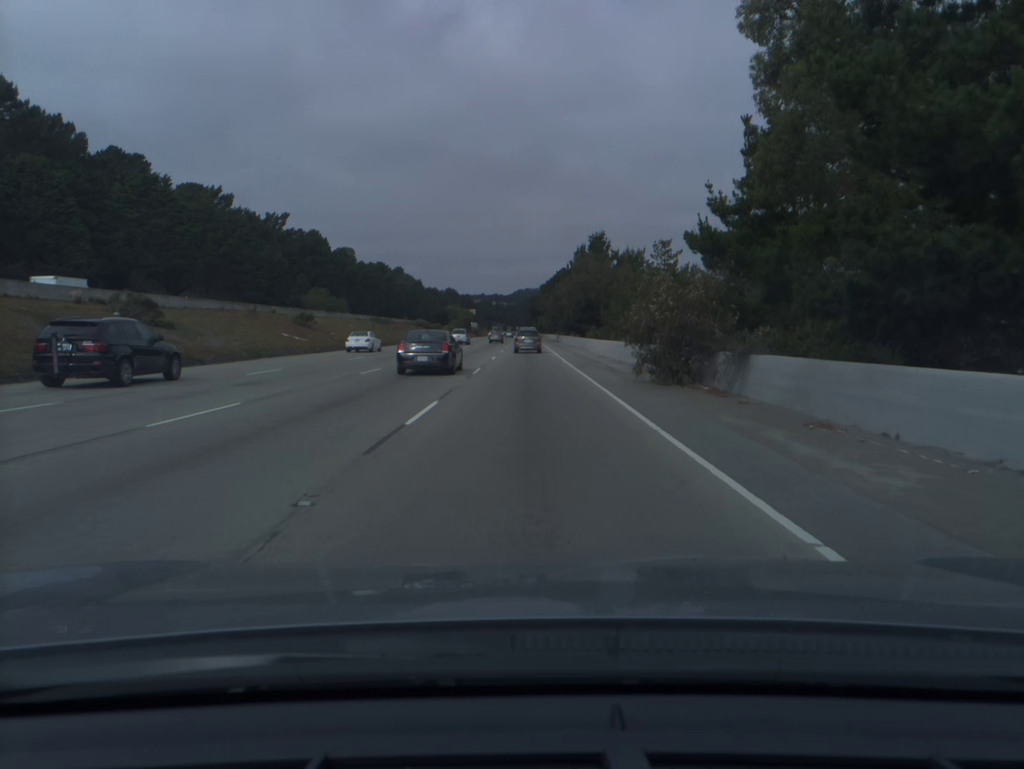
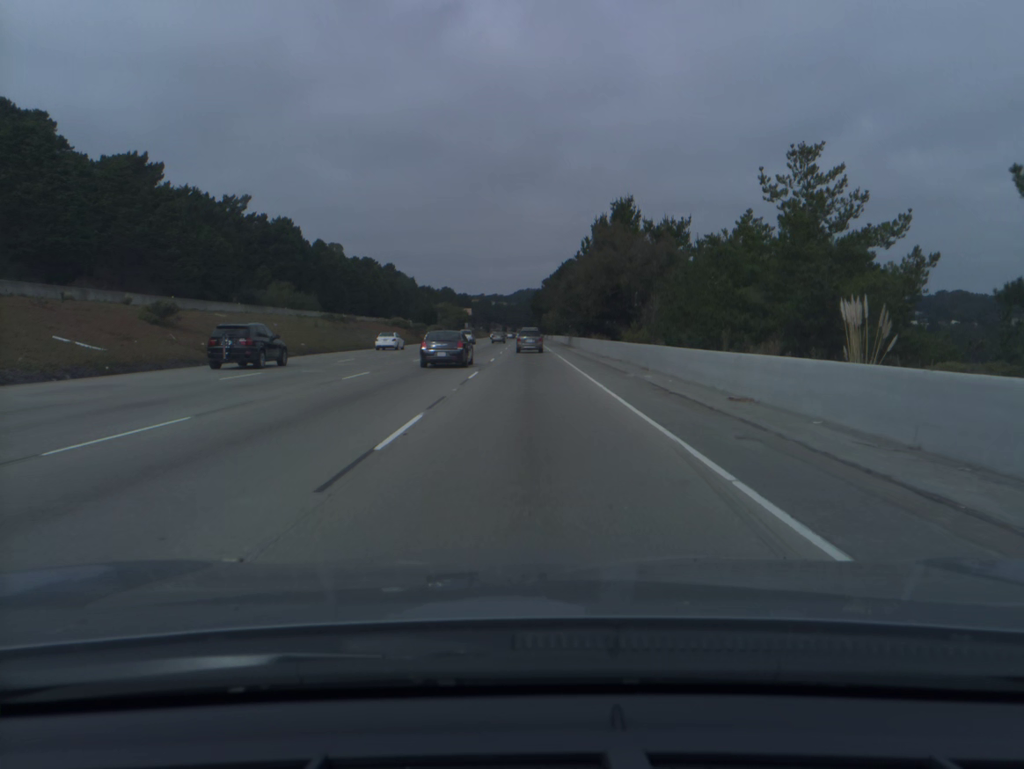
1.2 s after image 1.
(0.0, +31.7) m; 0°
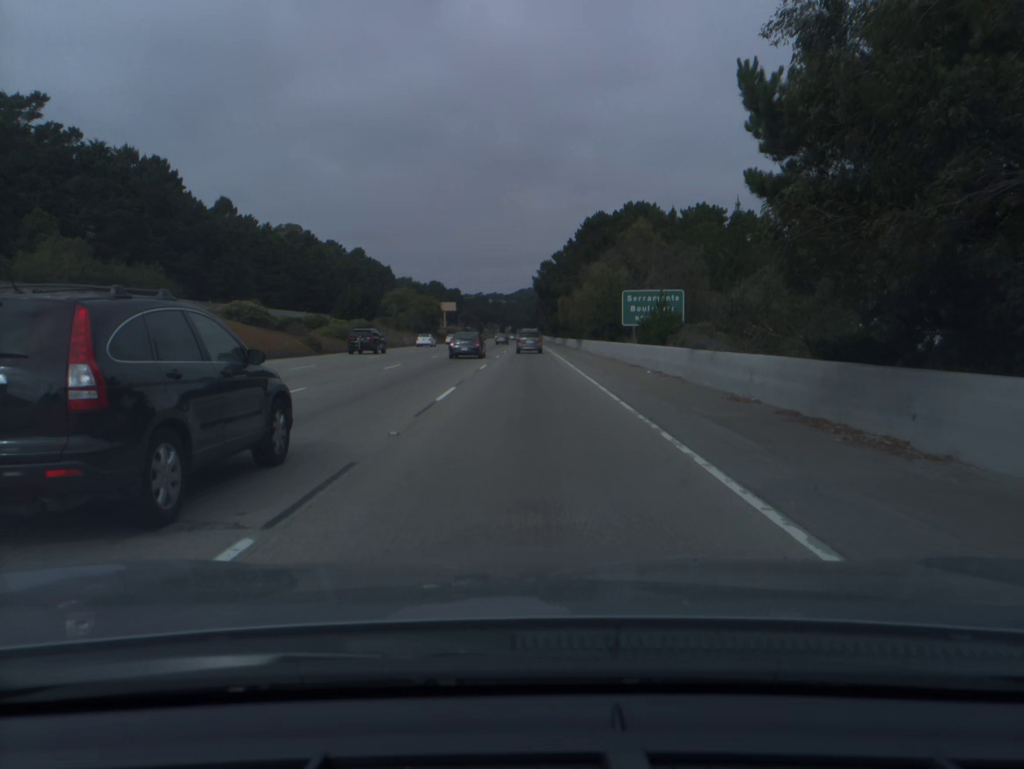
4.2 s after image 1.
(+0.1, +80.5) m; 0°
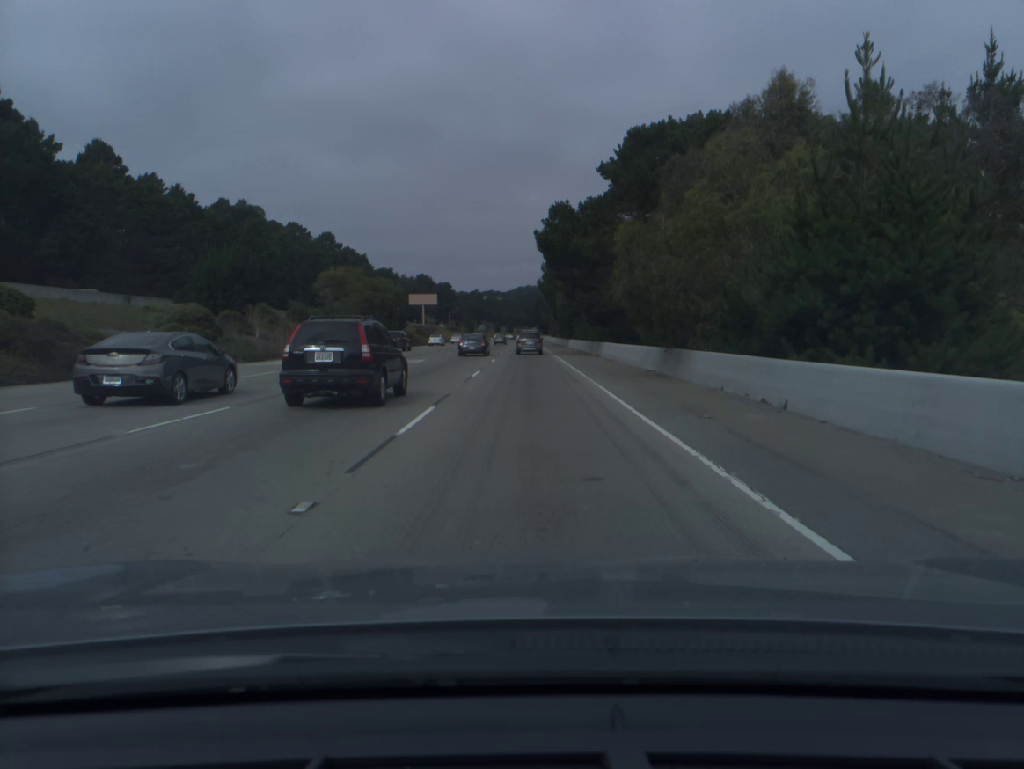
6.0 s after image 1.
(0.0, +48.9) m; 0°
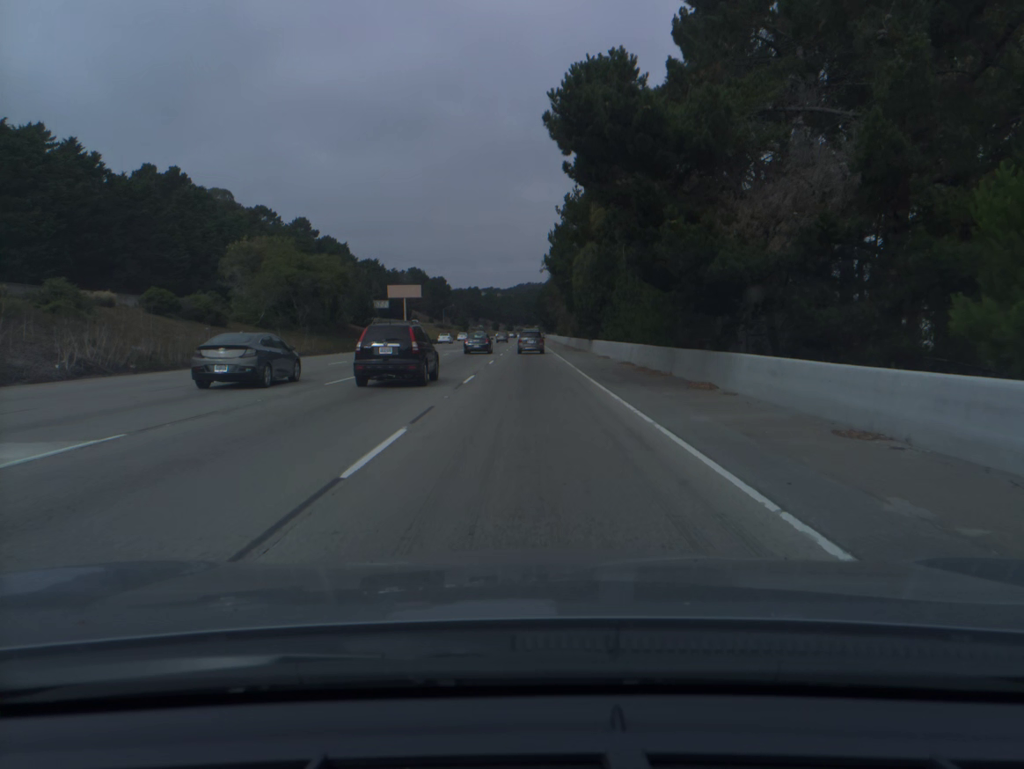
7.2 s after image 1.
(0.0, +32.7) m; 0°
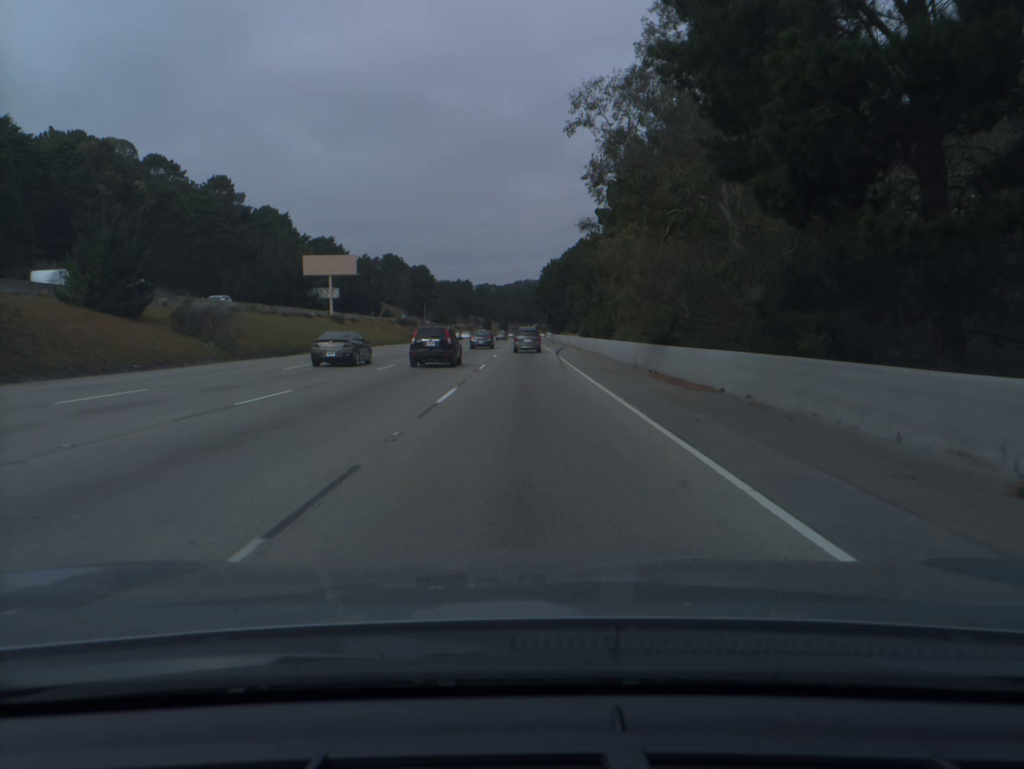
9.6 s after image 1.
(+0.1, +65.0) m; 0°
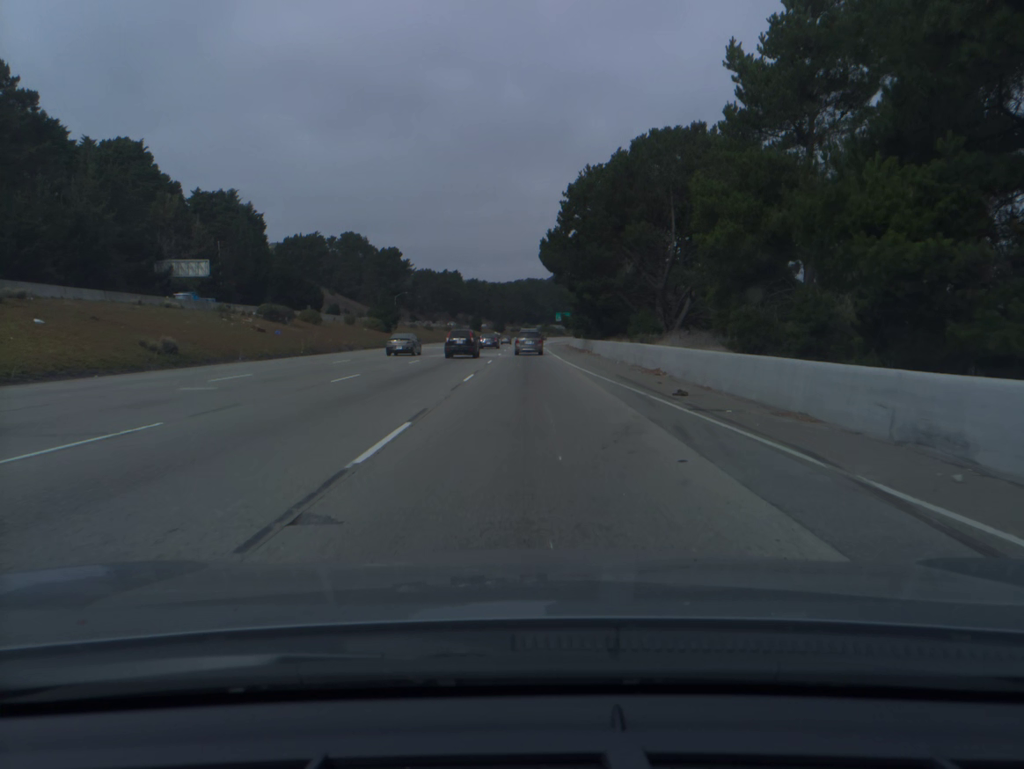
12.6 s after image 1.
(-0.2, +80.0) m; 0°
